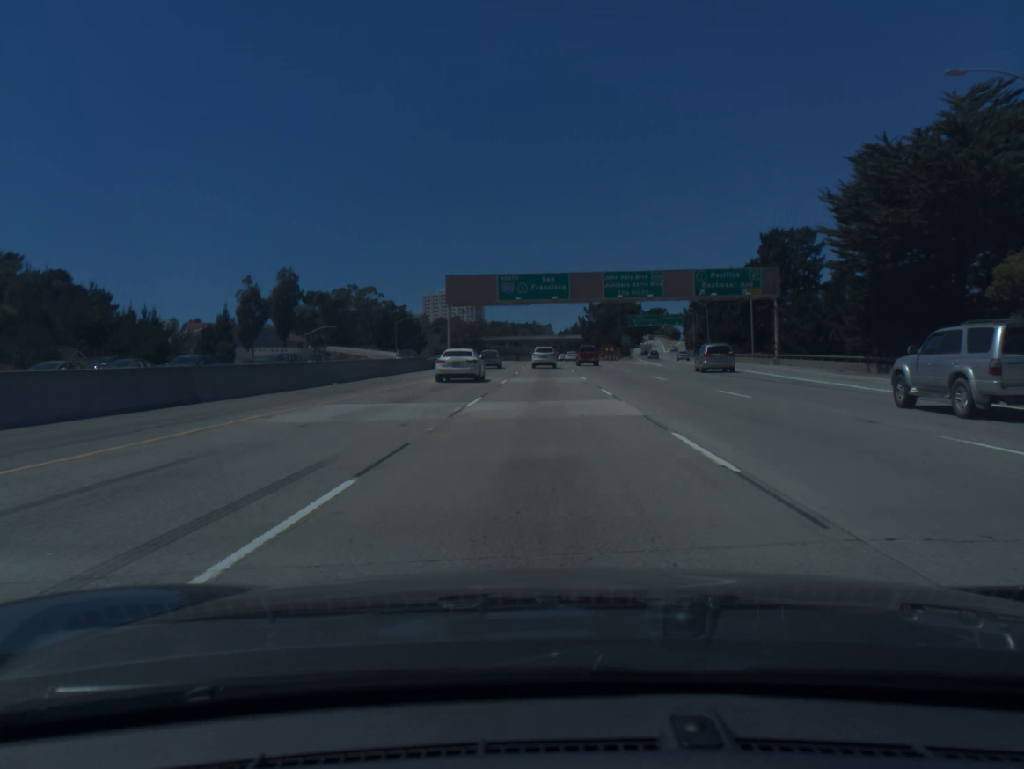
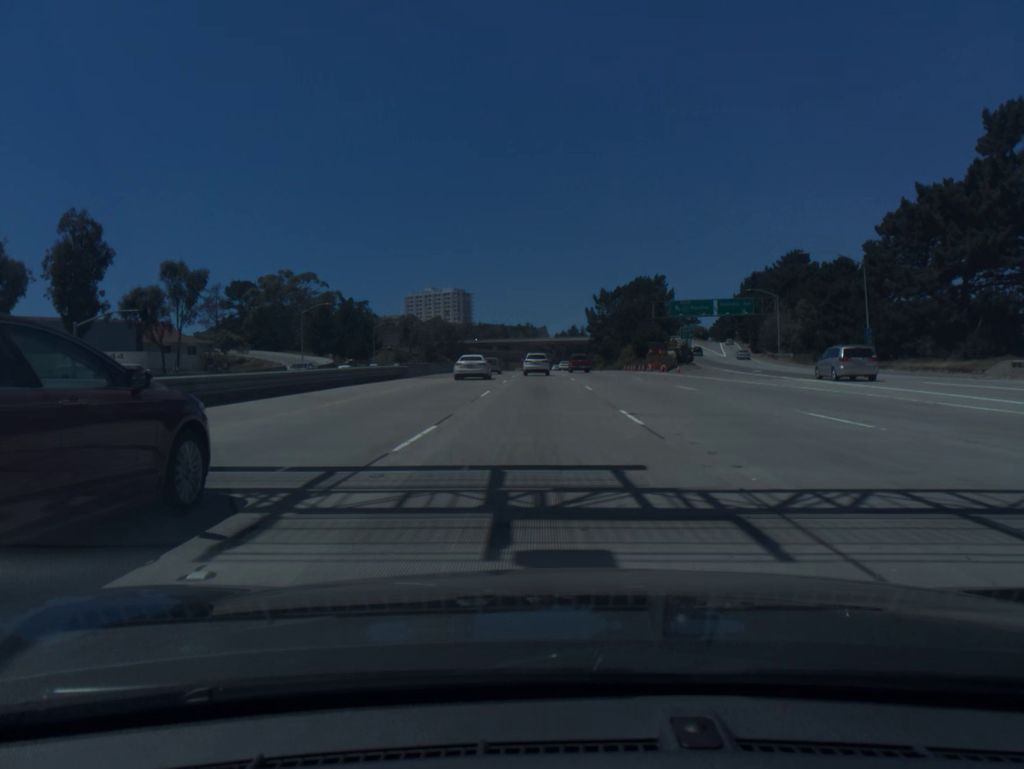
(+0.3, +67.0) m; 0°
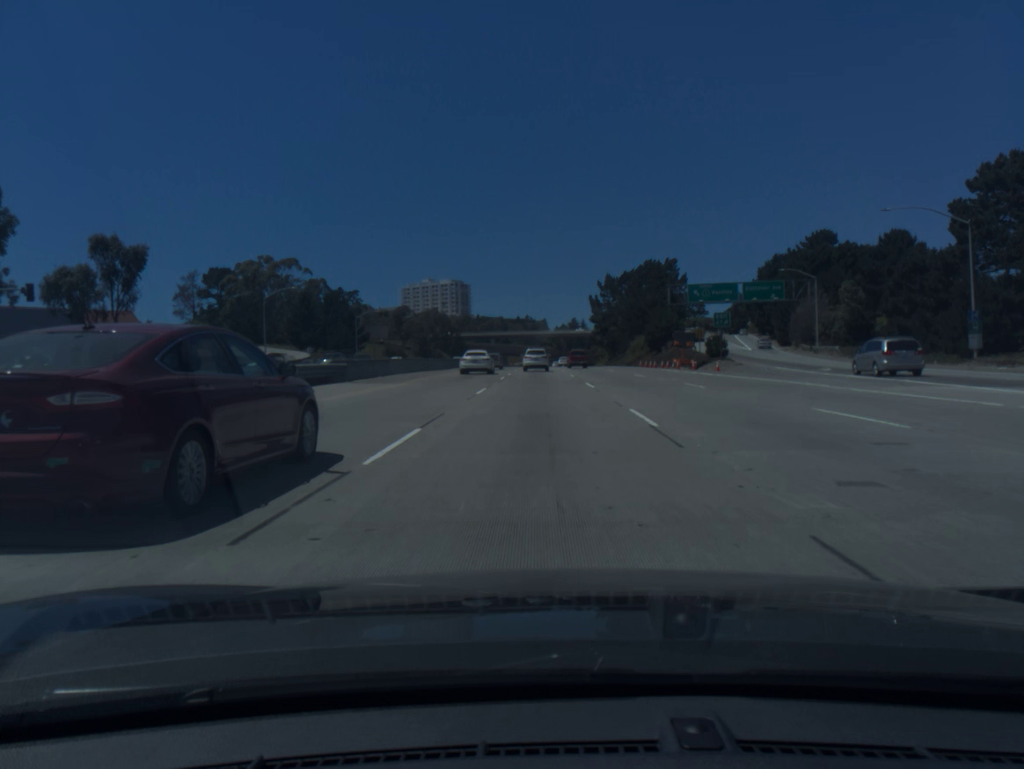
(0.0, +16.2) m; 0°
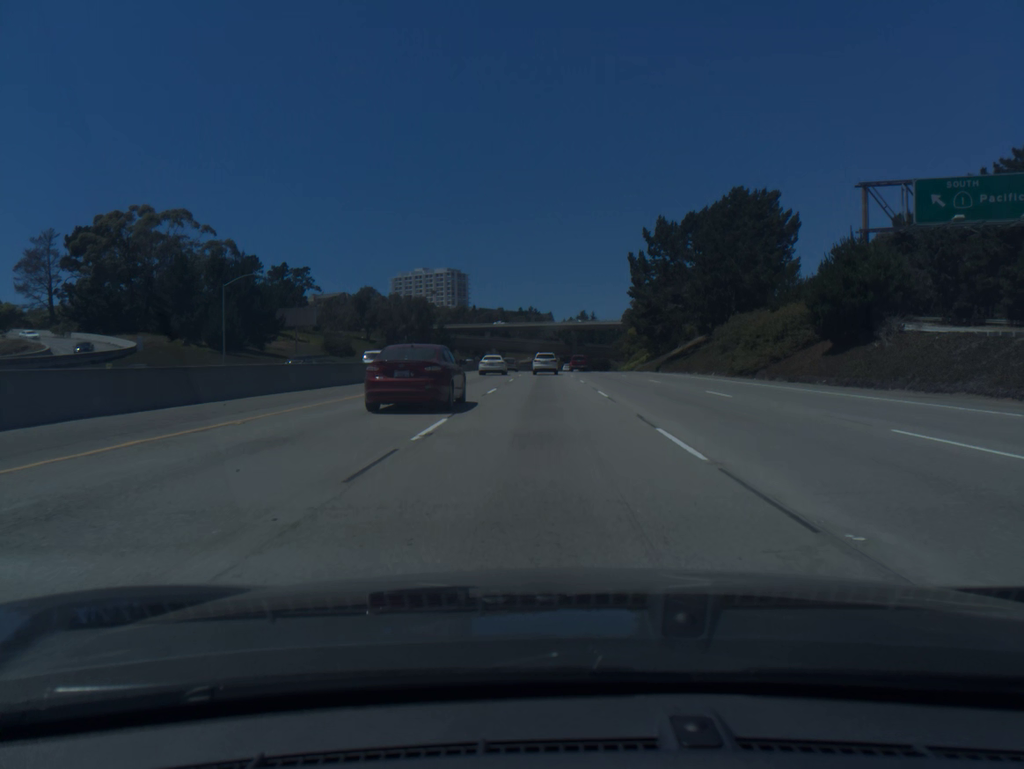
(-0.2, +63.9) m; 0°
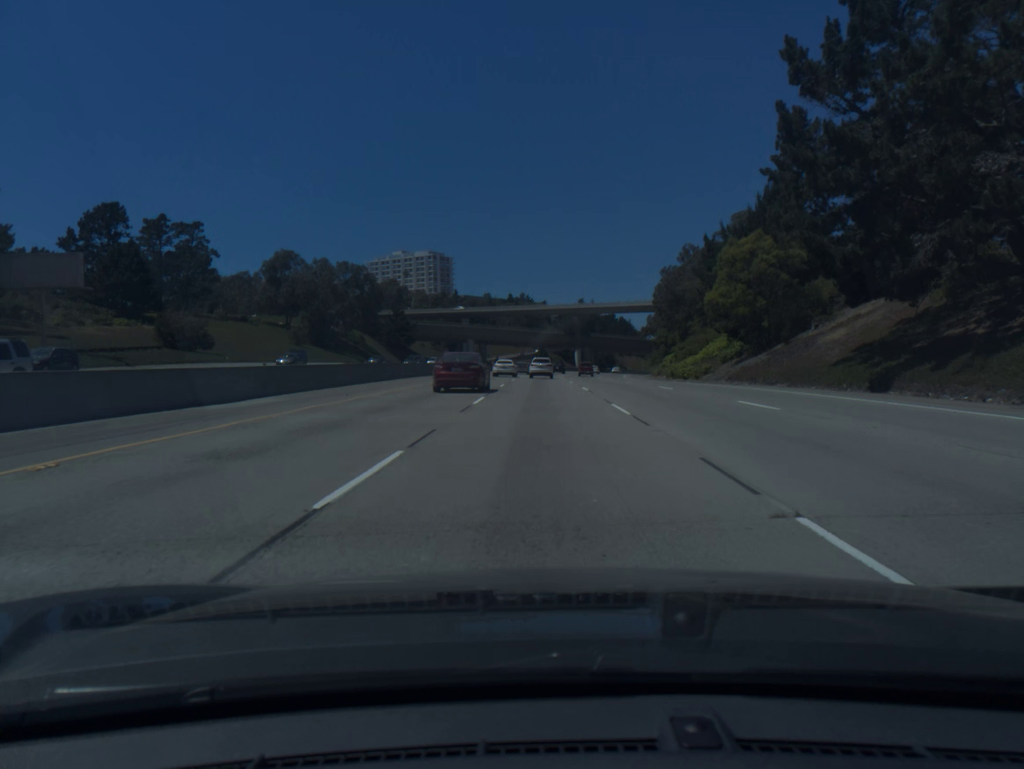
(+0.2, +63.6) m; +1°
